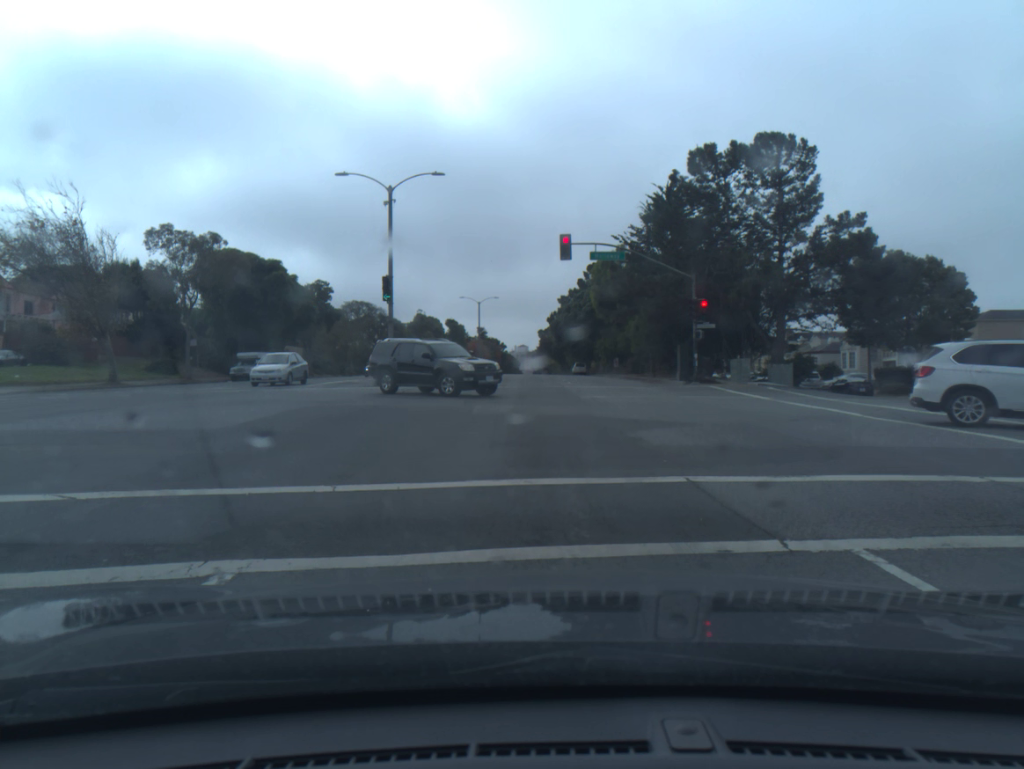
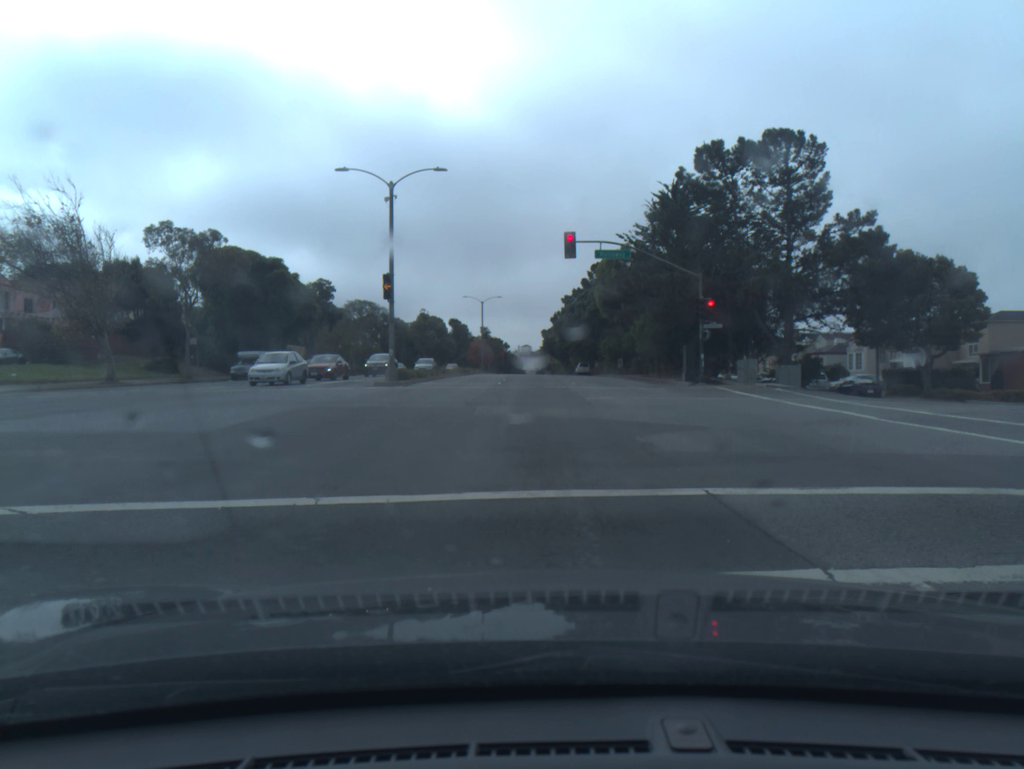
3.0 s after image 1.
(0.0, +0.7) m; 0°
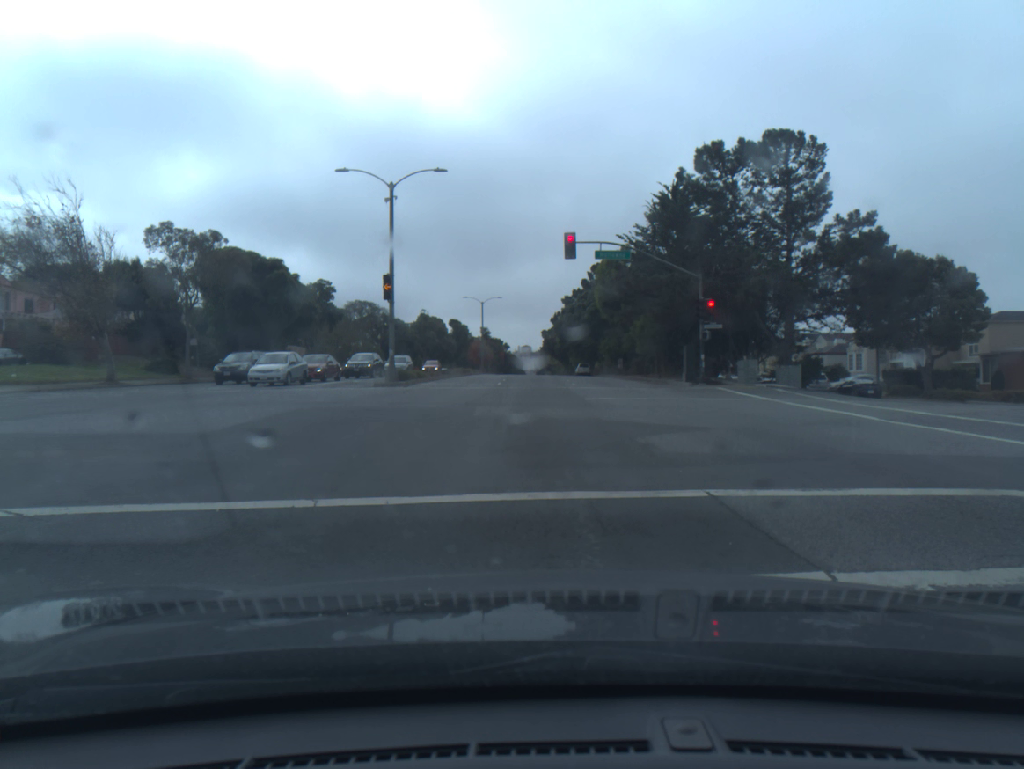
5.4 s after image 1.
(0.0, 0.0) m; 0°
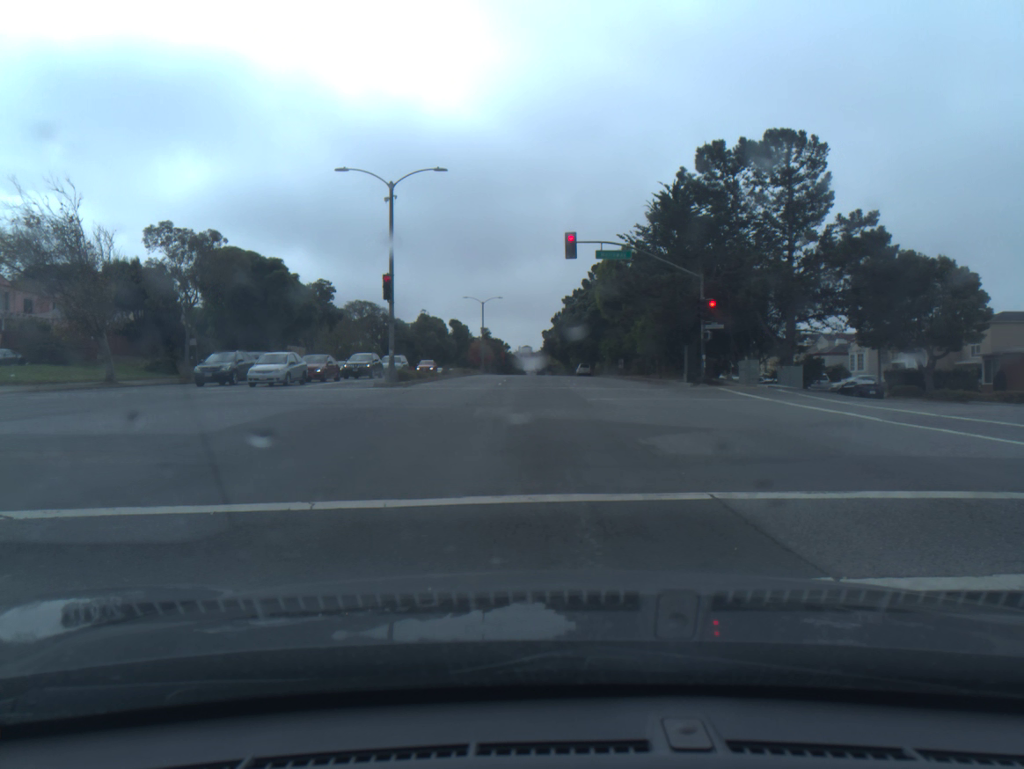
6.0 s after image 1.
(0.0, +0.1) m; 0°
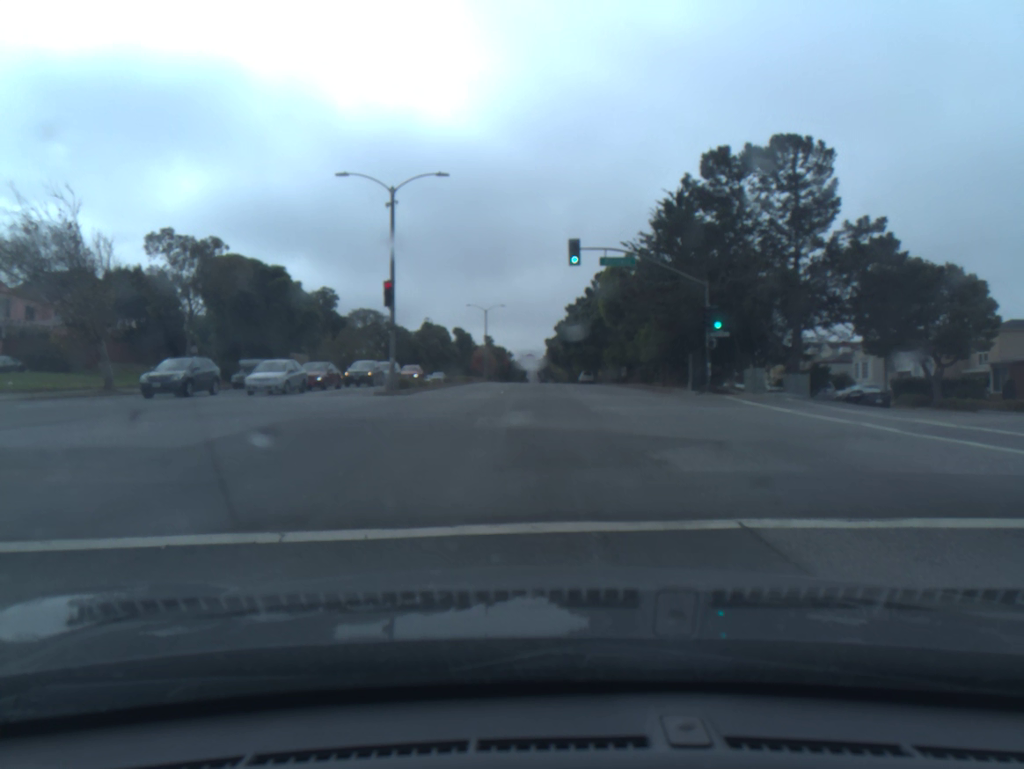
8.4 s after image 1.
(0.0, +0.8) m; 0°
